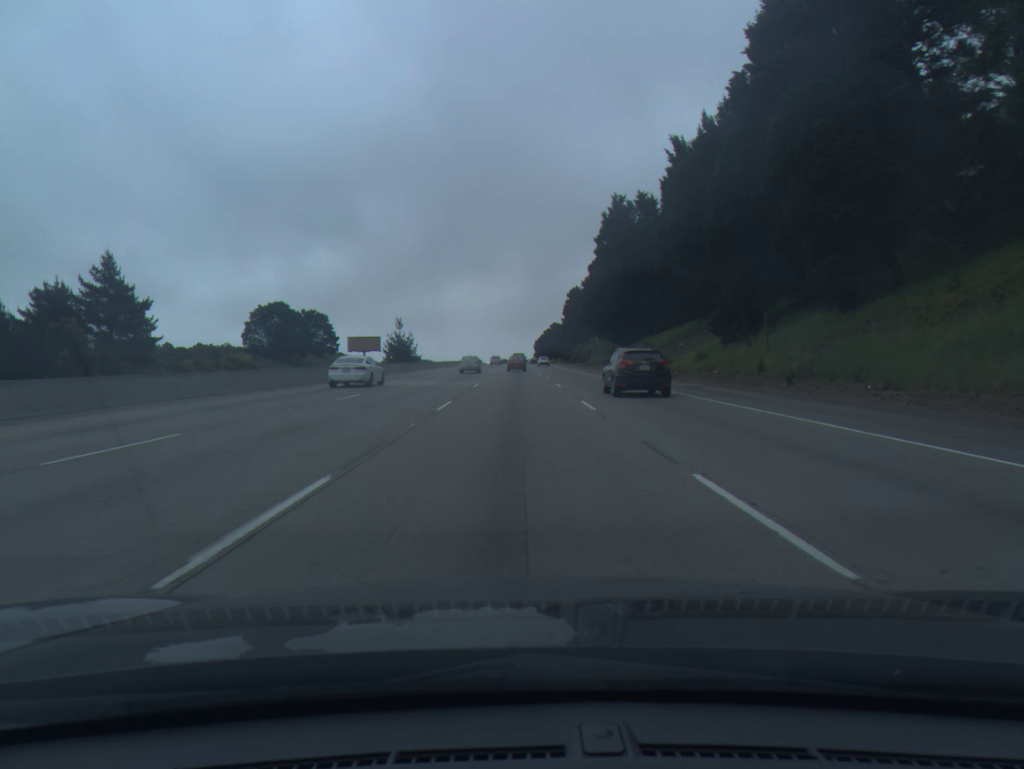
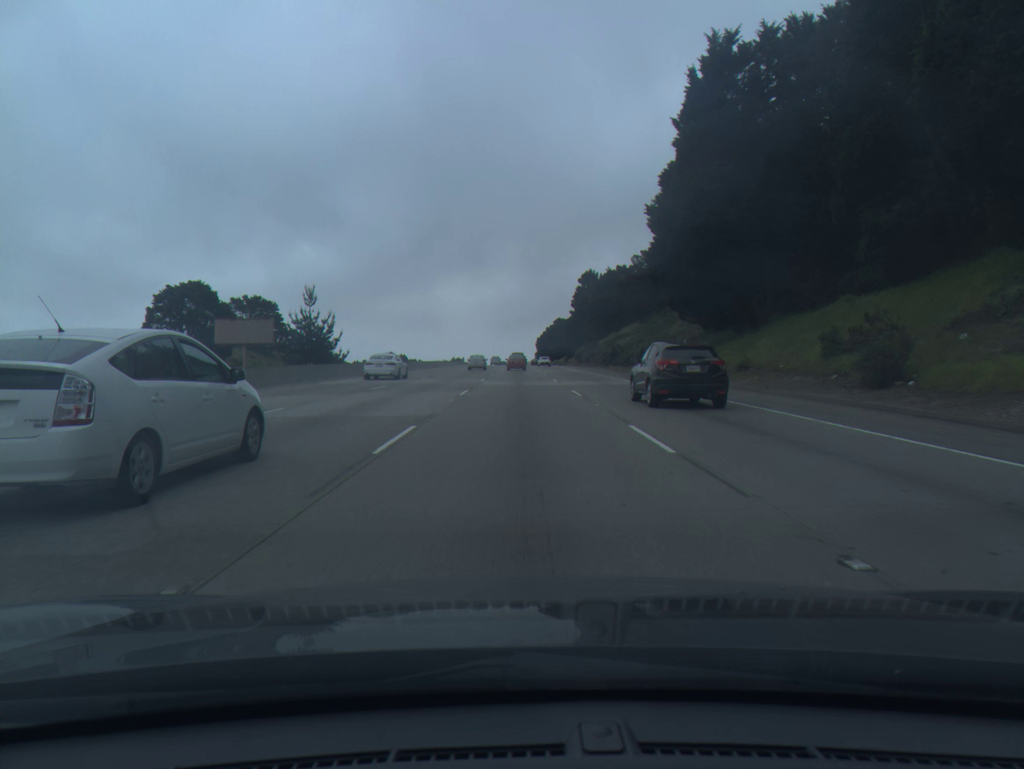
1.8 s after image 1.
(-0.2, +53.1) m; 0°
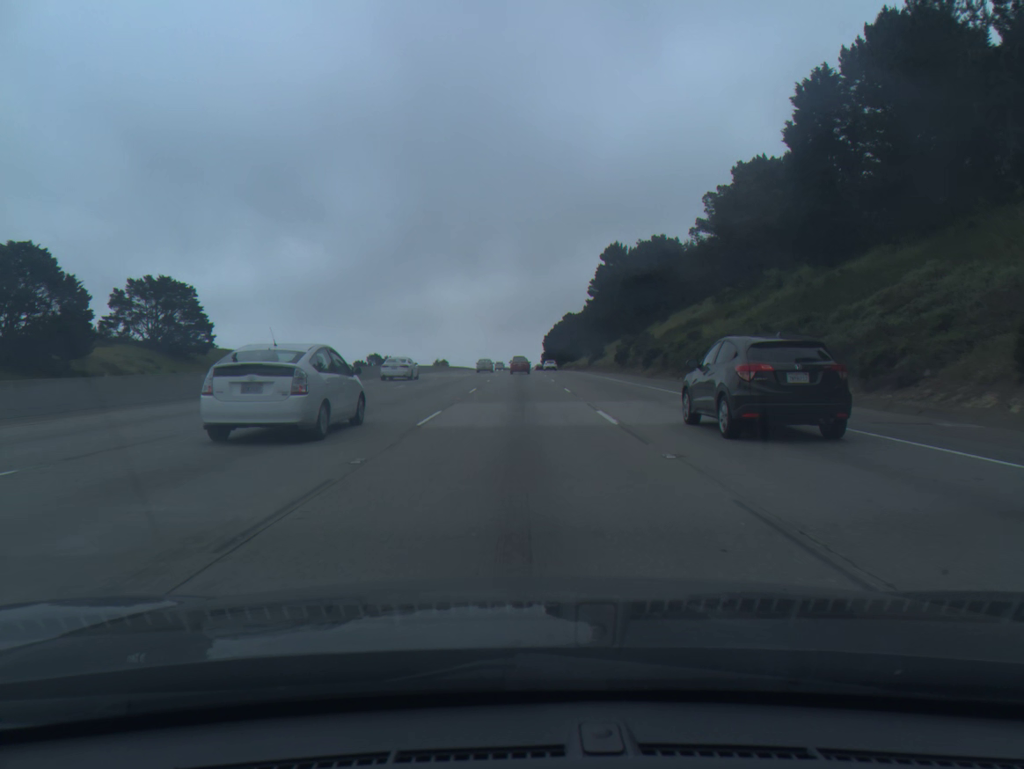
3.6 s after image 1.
(0.0, +53.5) m; 0°
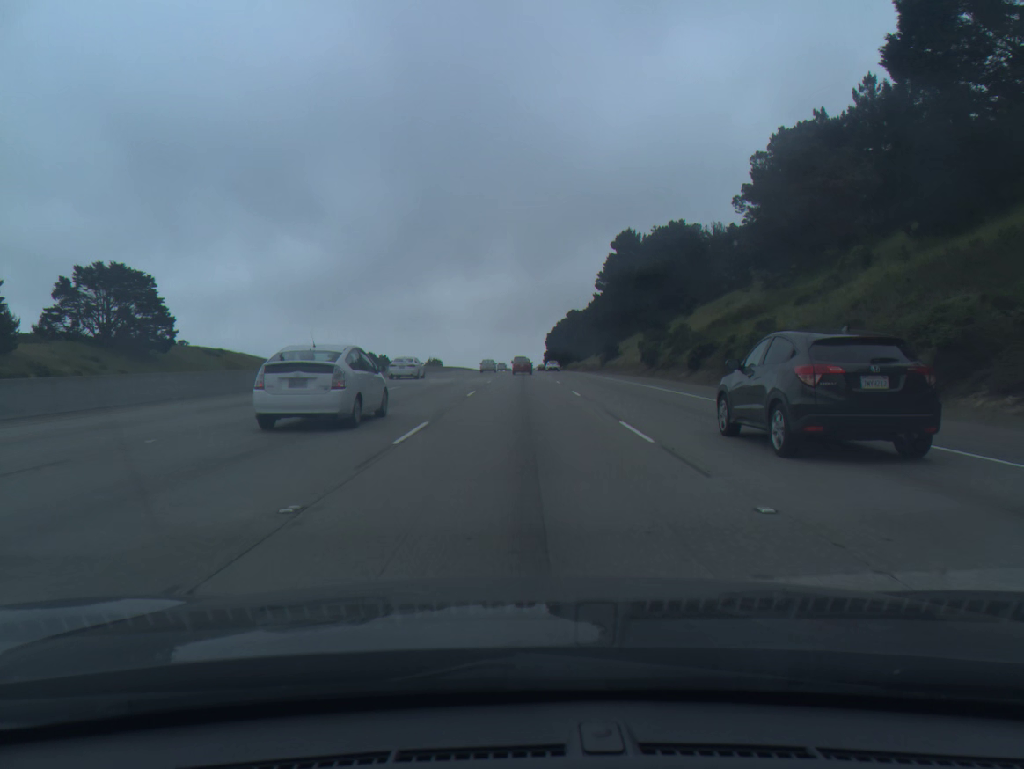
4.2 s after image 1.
(0.0, +17.9) m; 0°
